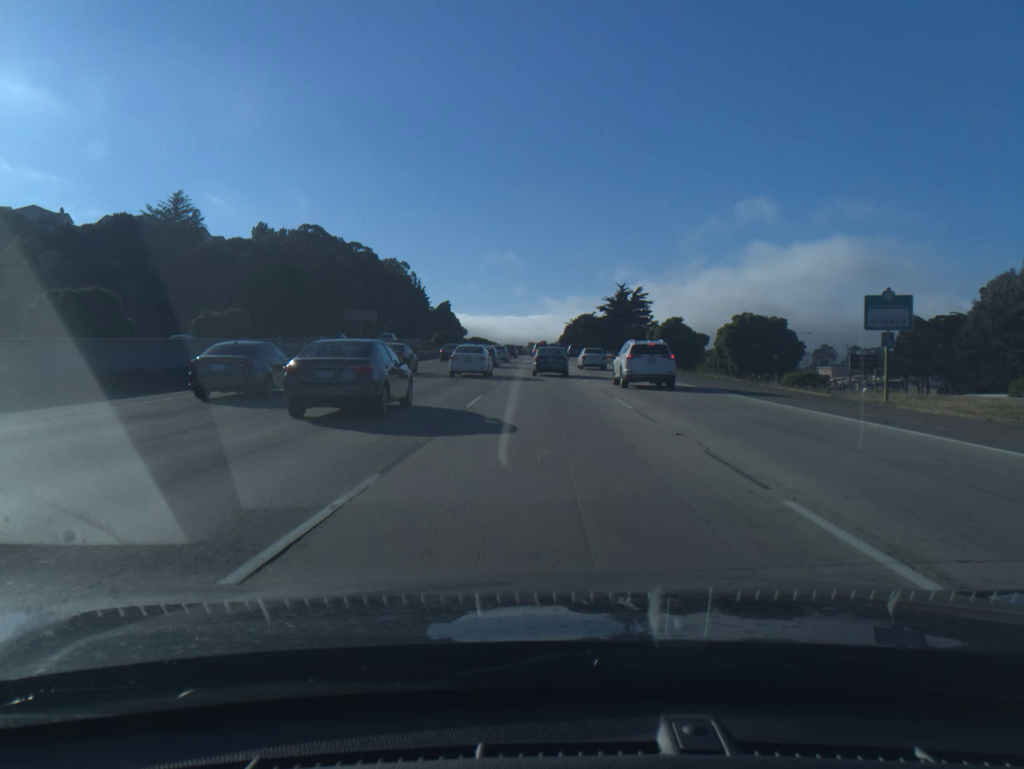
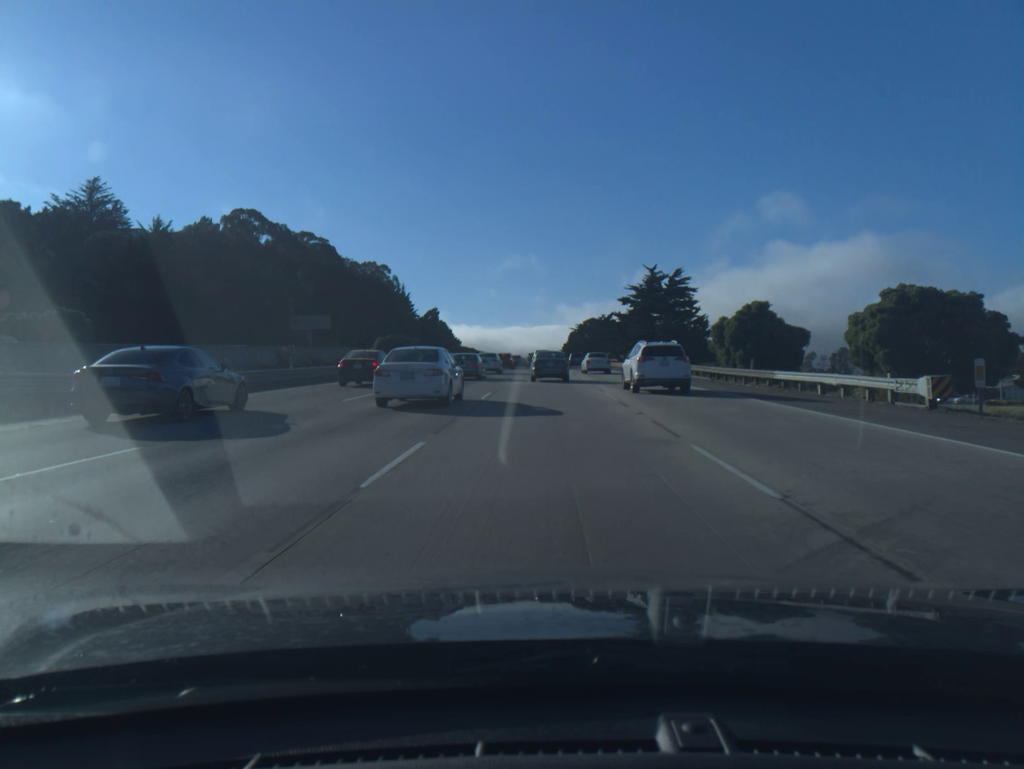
(-0.1, +39.6) m; 0°
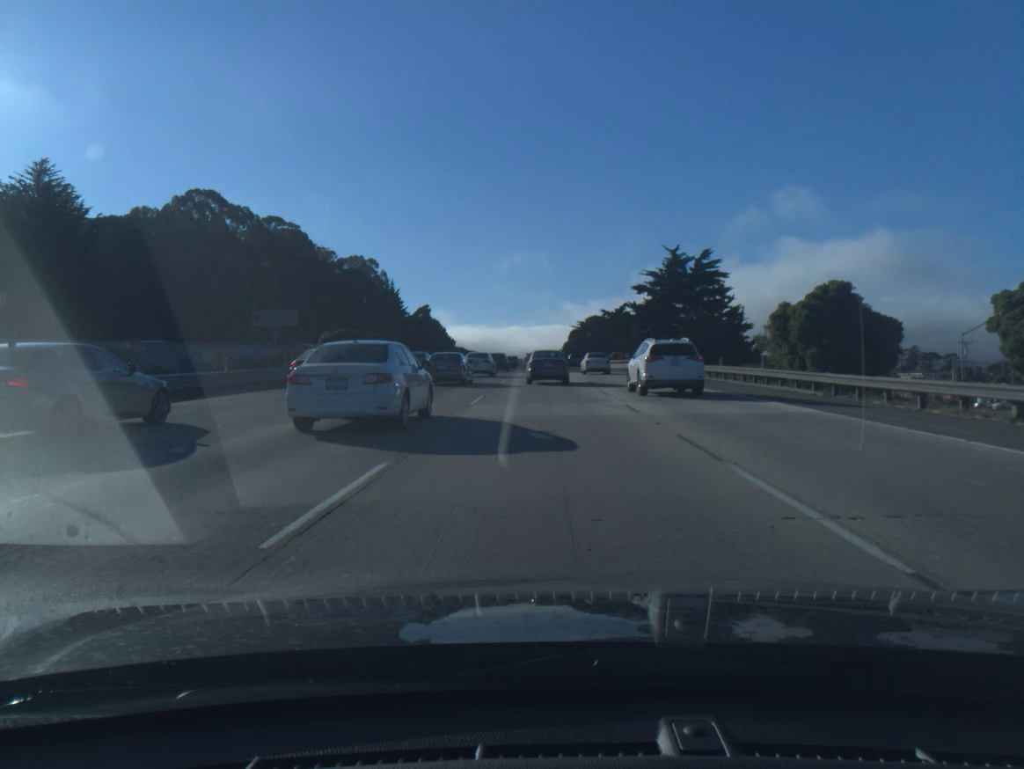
(0.0, +16.9) m; 0°
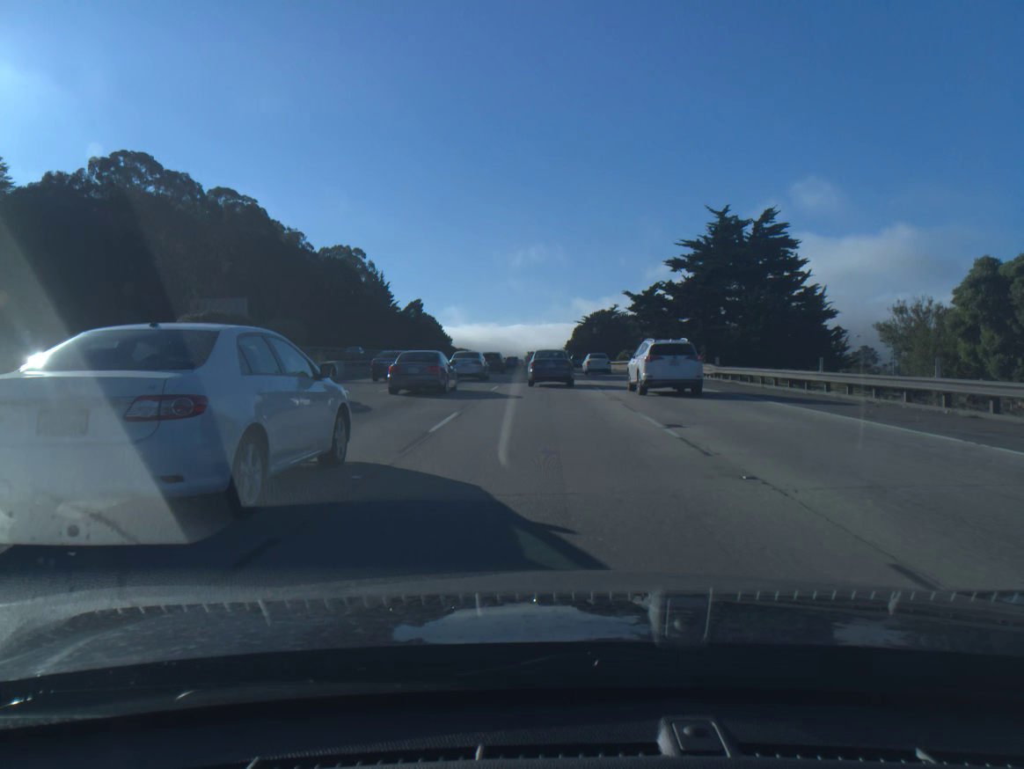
(0.0, +22.2) m; 0°
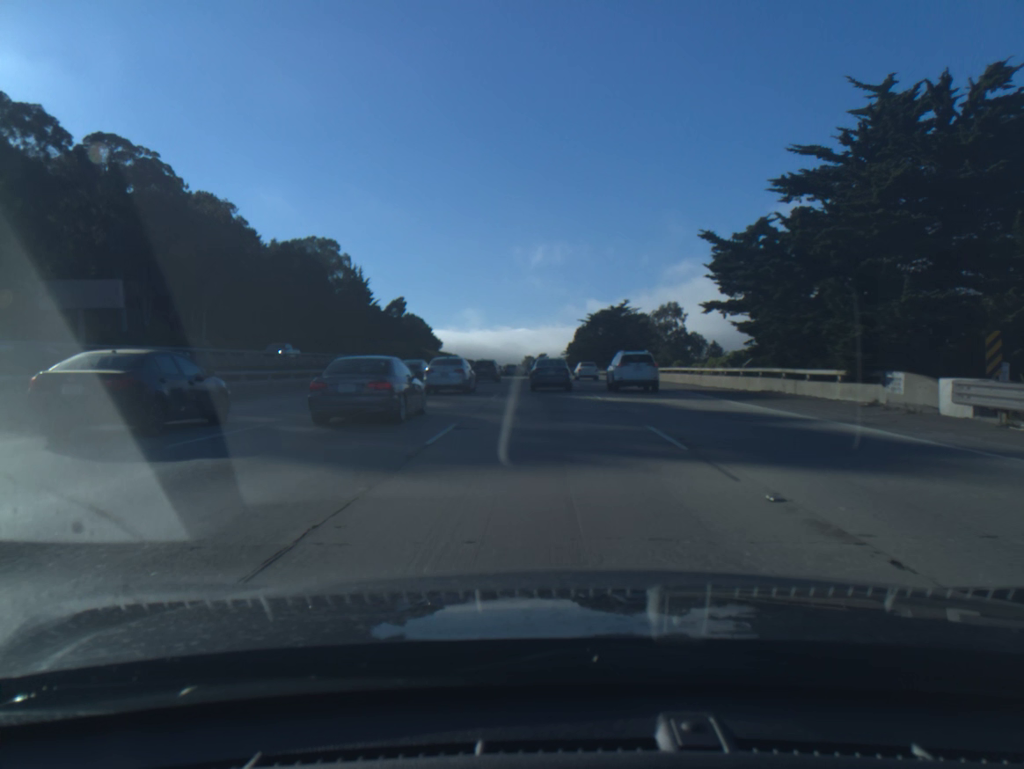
(0.0, +29.9) m; 0°
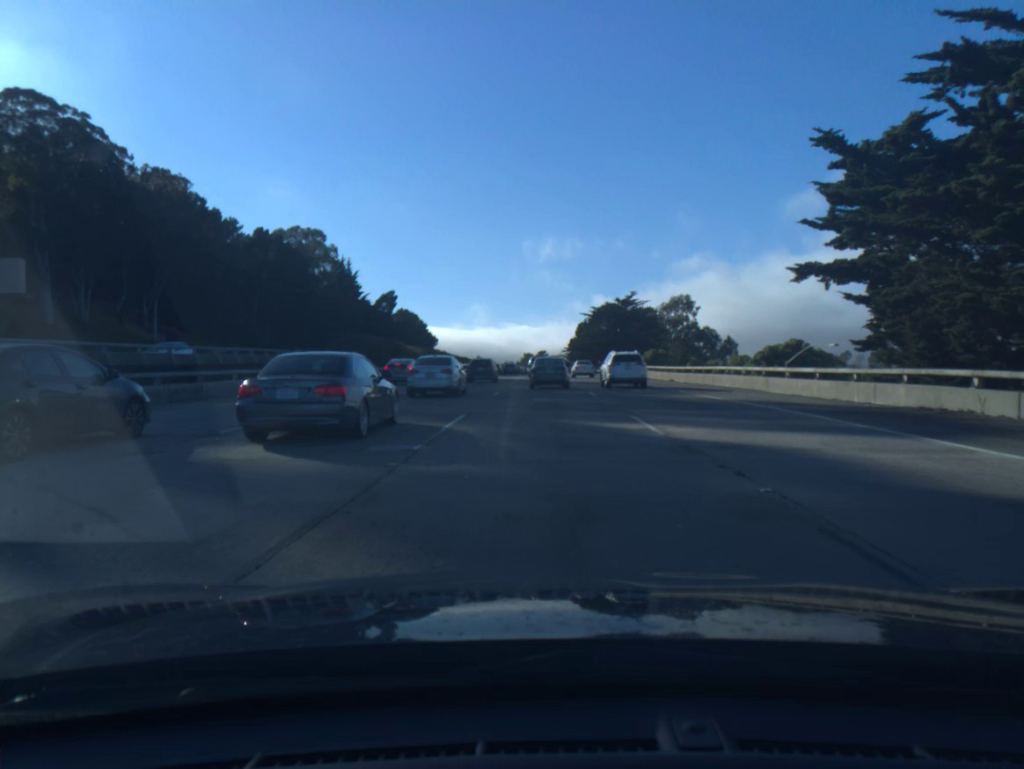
(0.0, +12.7) m; 0°
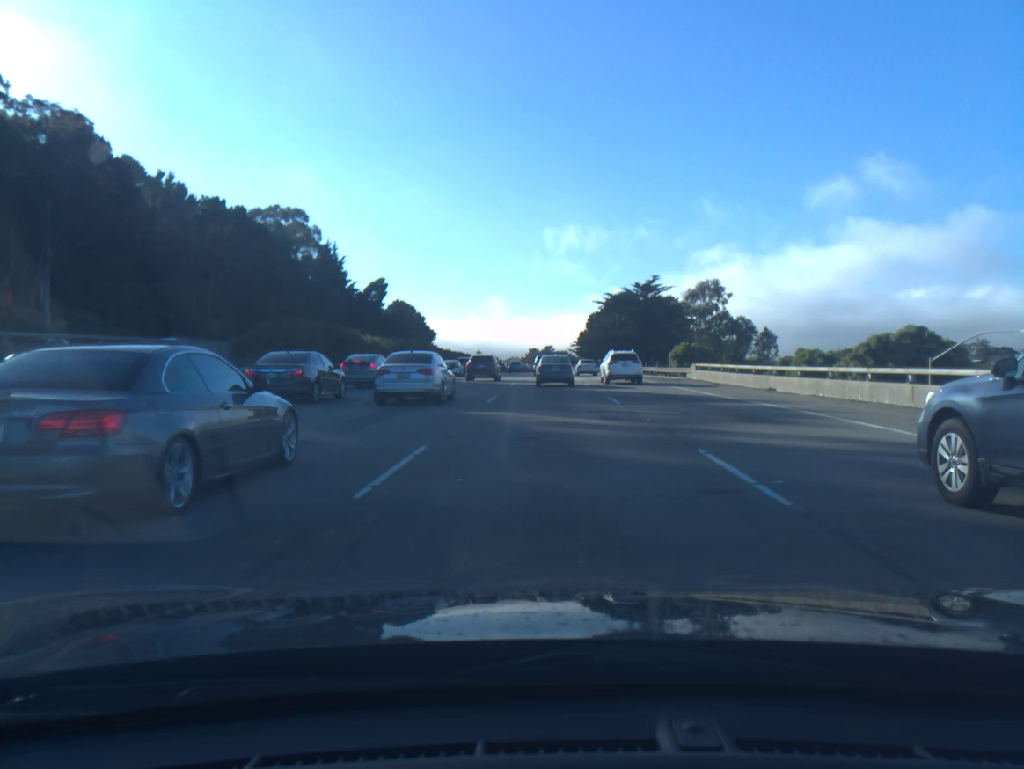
(-0.1, +21.0) m; 0°
